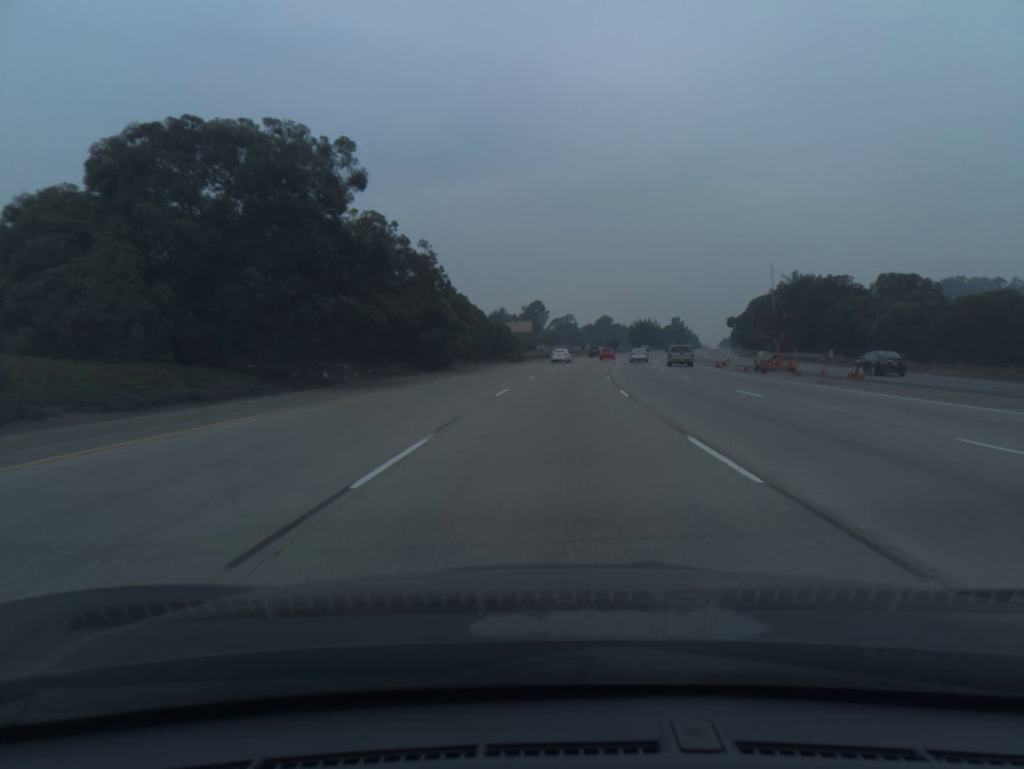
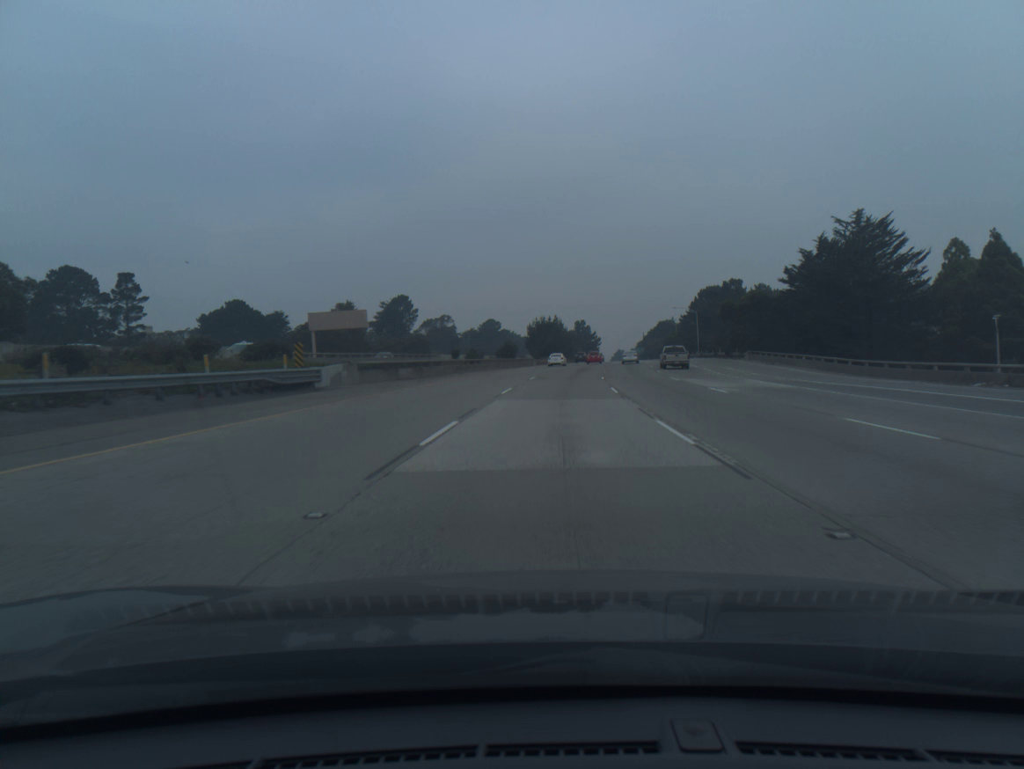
(+6.1, +83.6) m; +8°
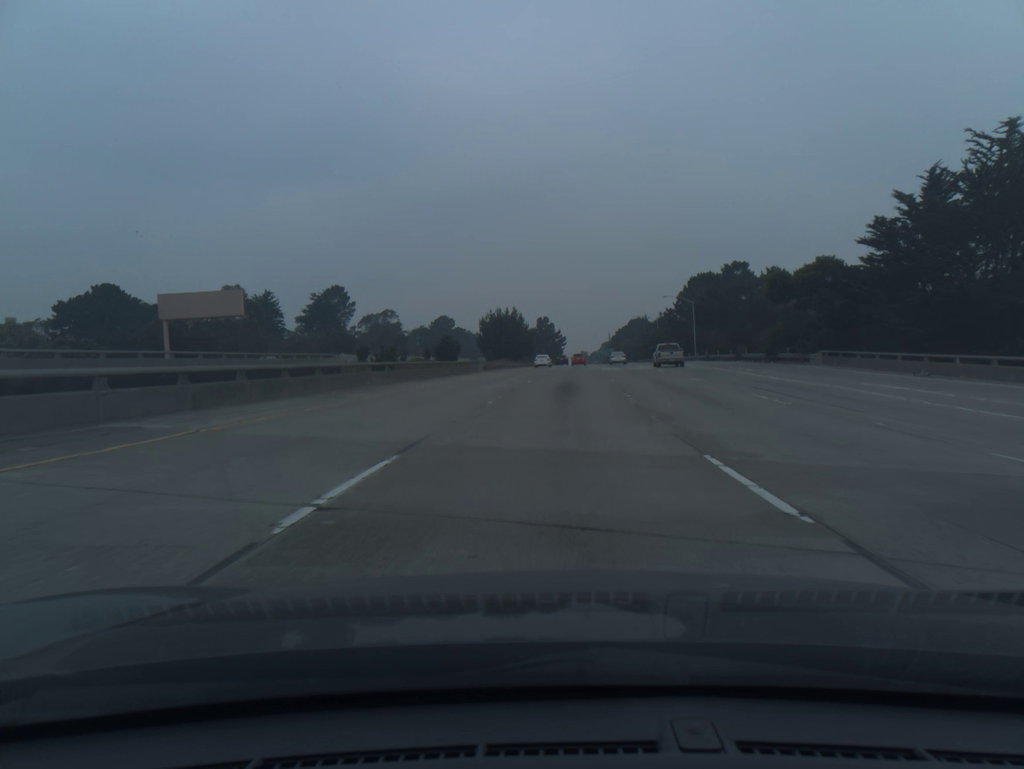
(+0.9, +34.4) m; +3°
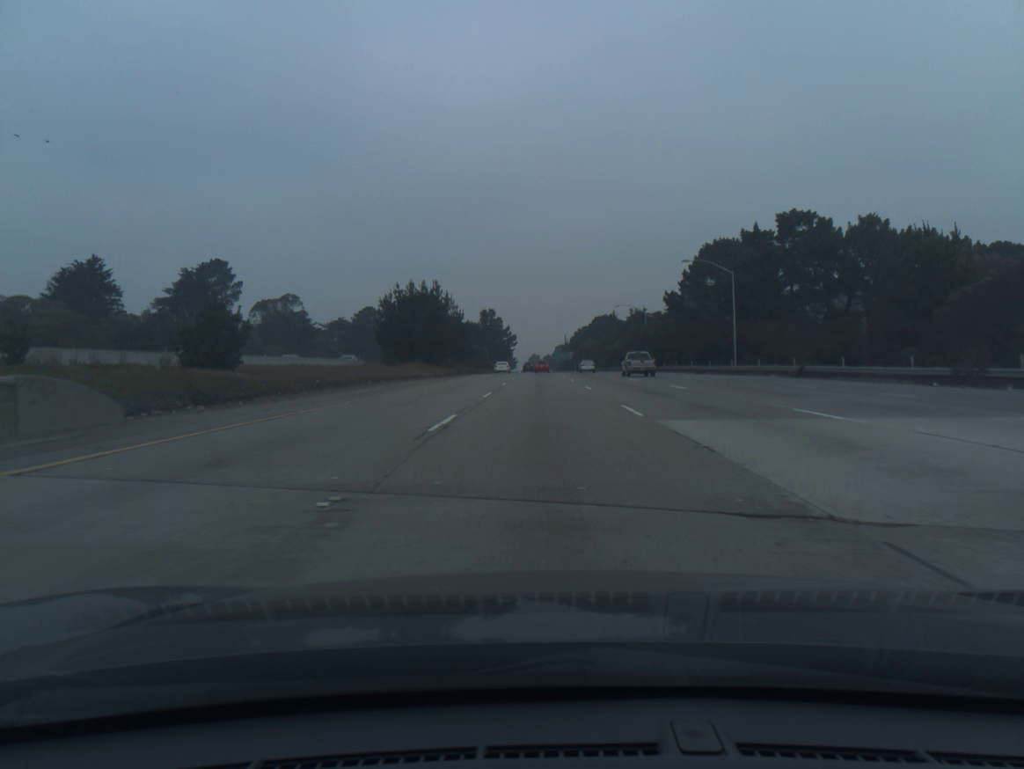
(+1.8, +51.8) m; +3°
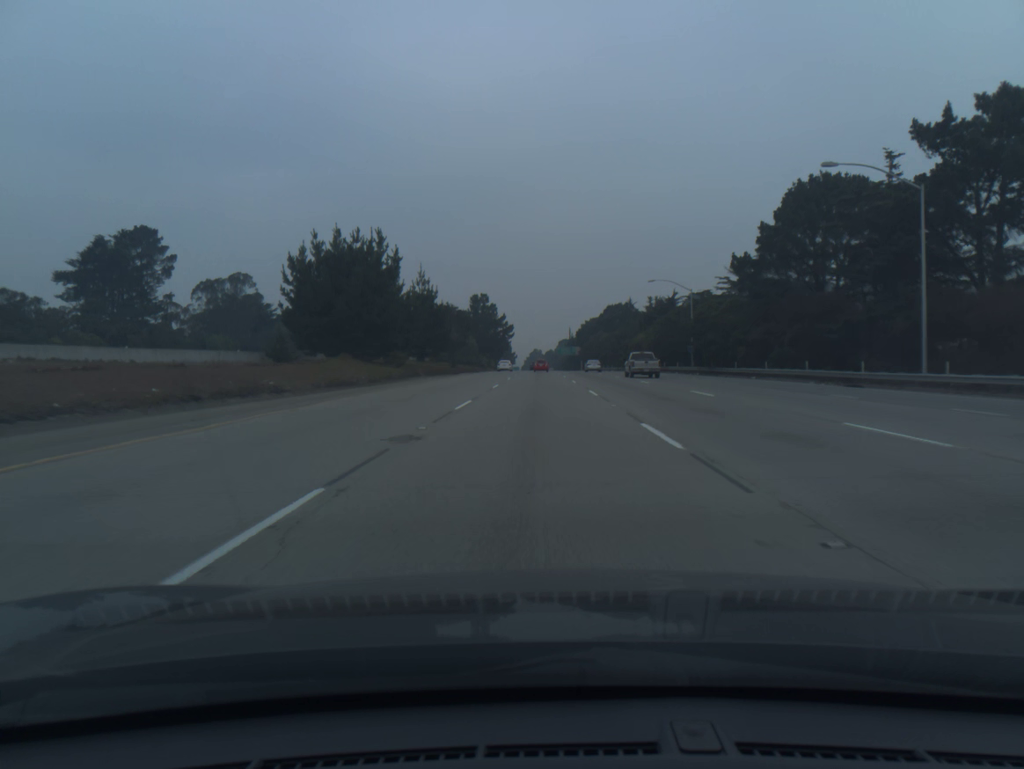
(+0.1, +34.8) m; 0°
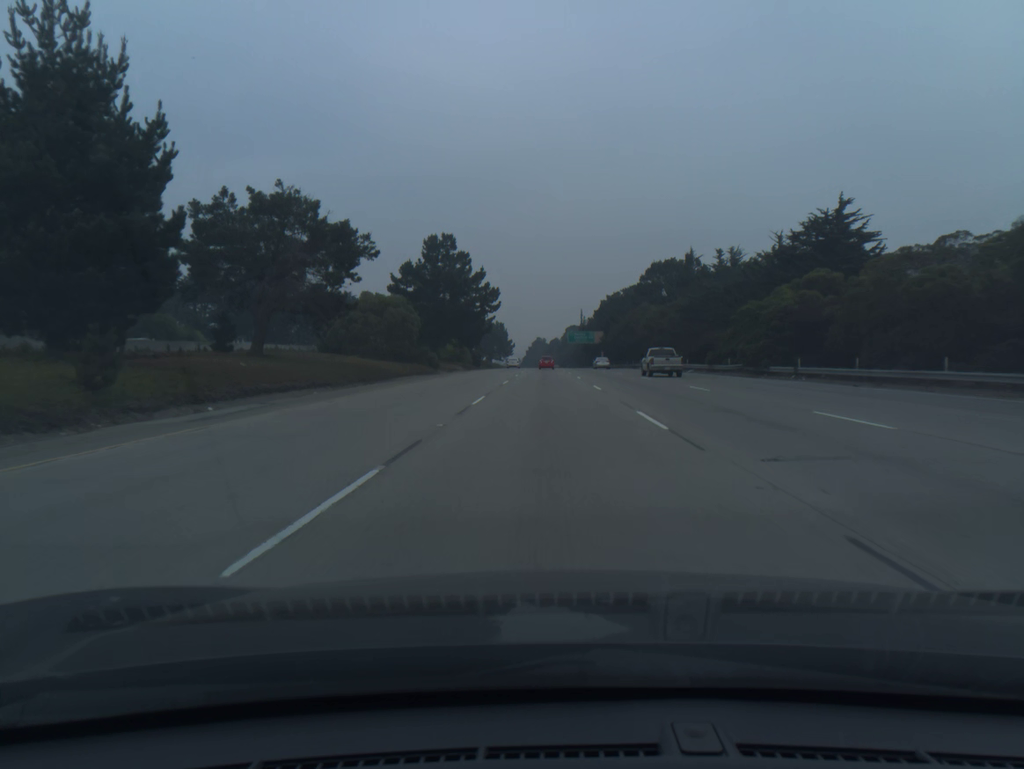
(-0.4, +70.7) m; 0°
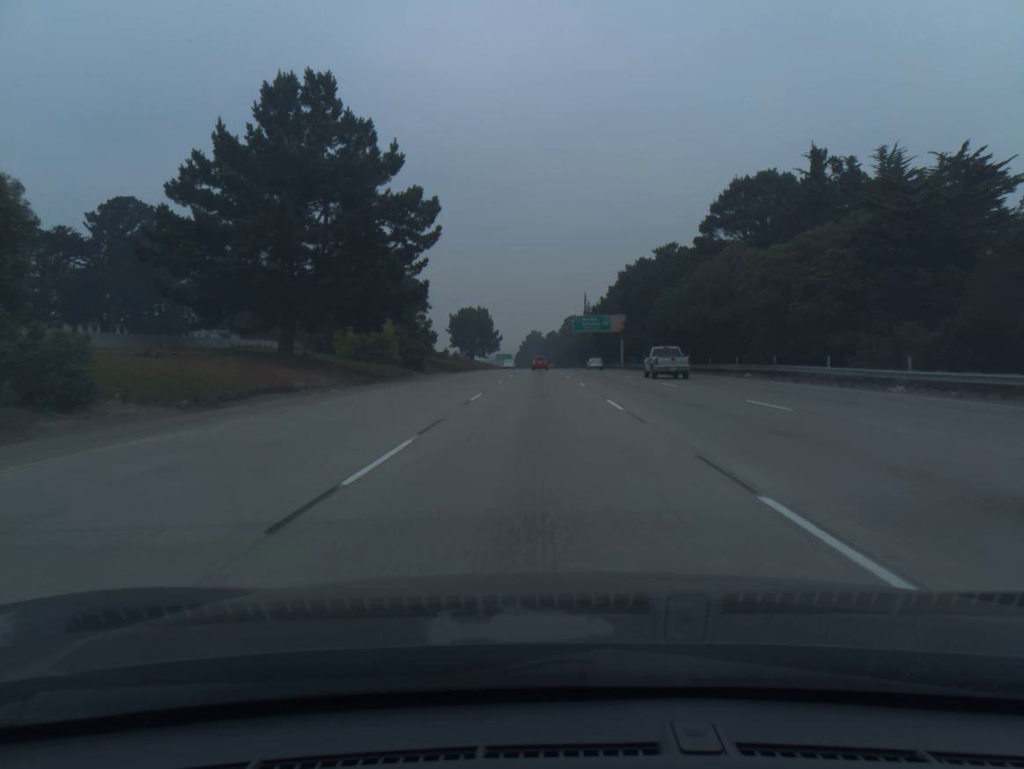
(+0.2, +53.7) m; 0°
